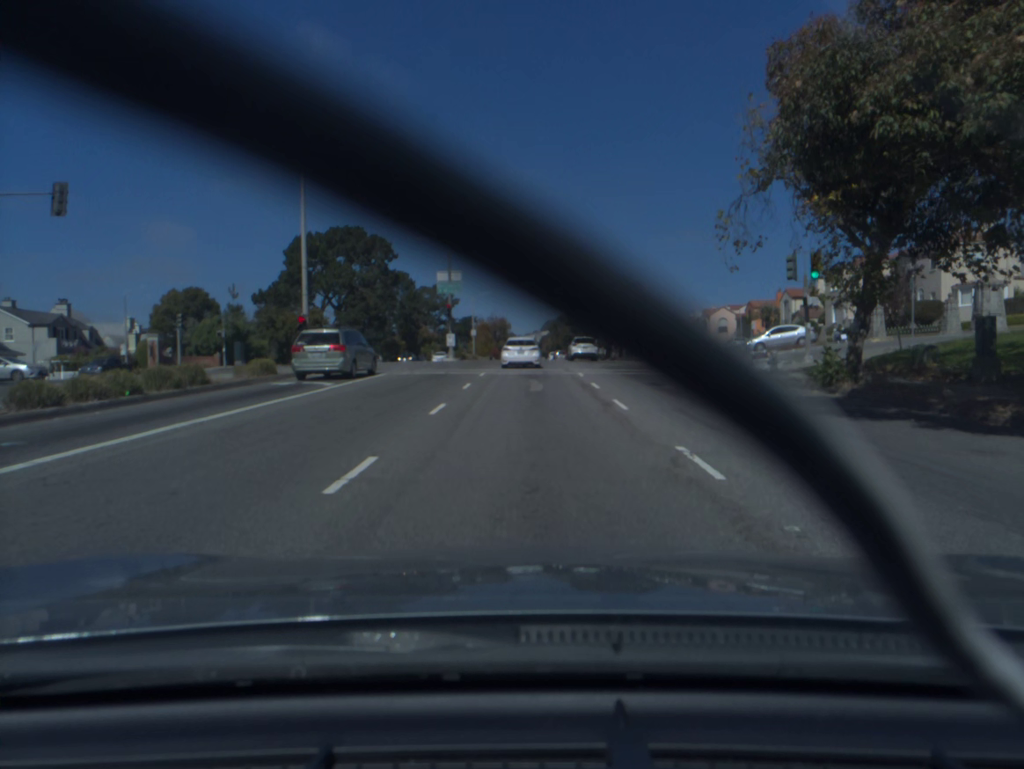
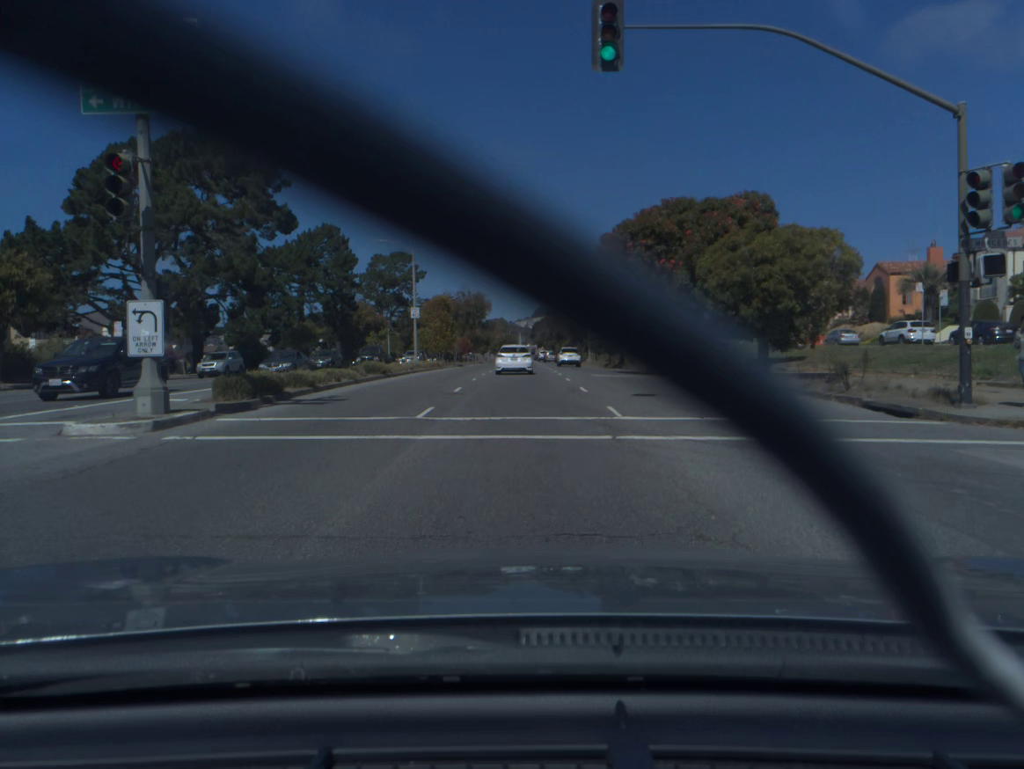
(0.0, +46.2) m; 0°
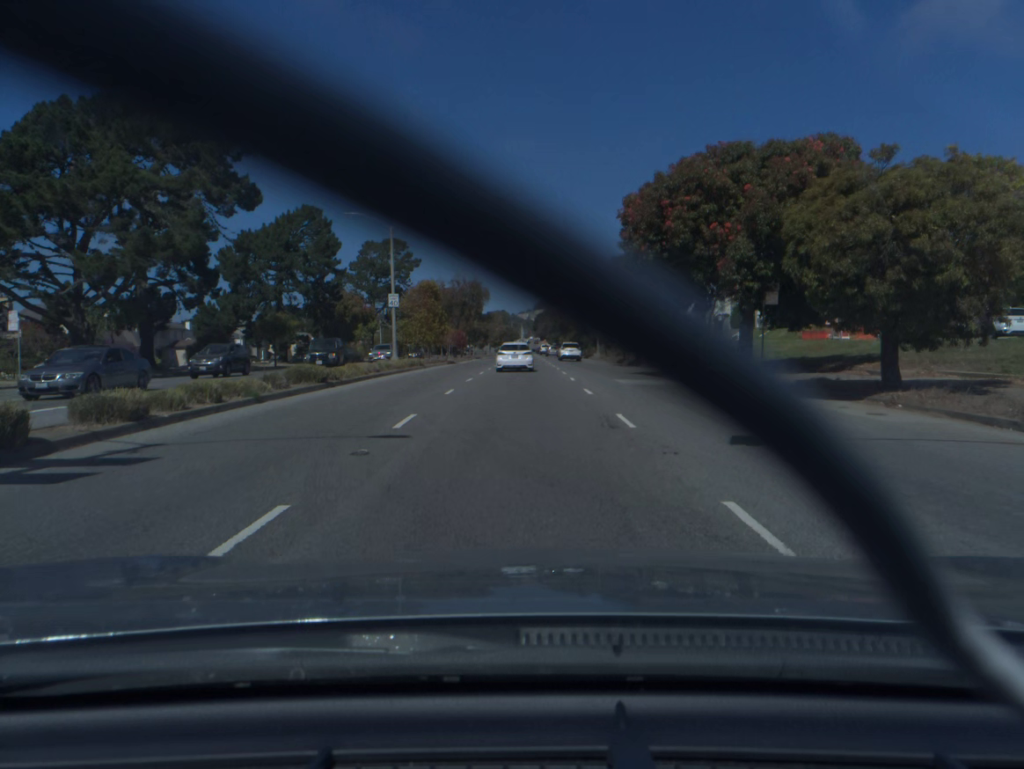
(0.0, +9.6) m; 0°
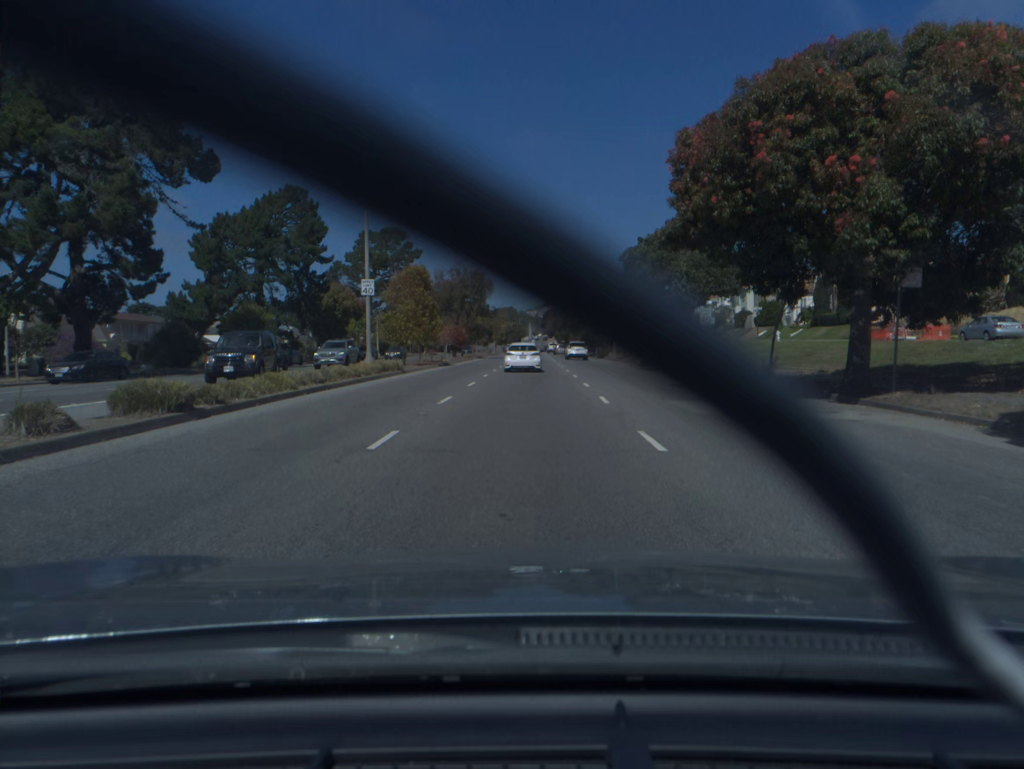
(0.0, +9.7) m; -1°
